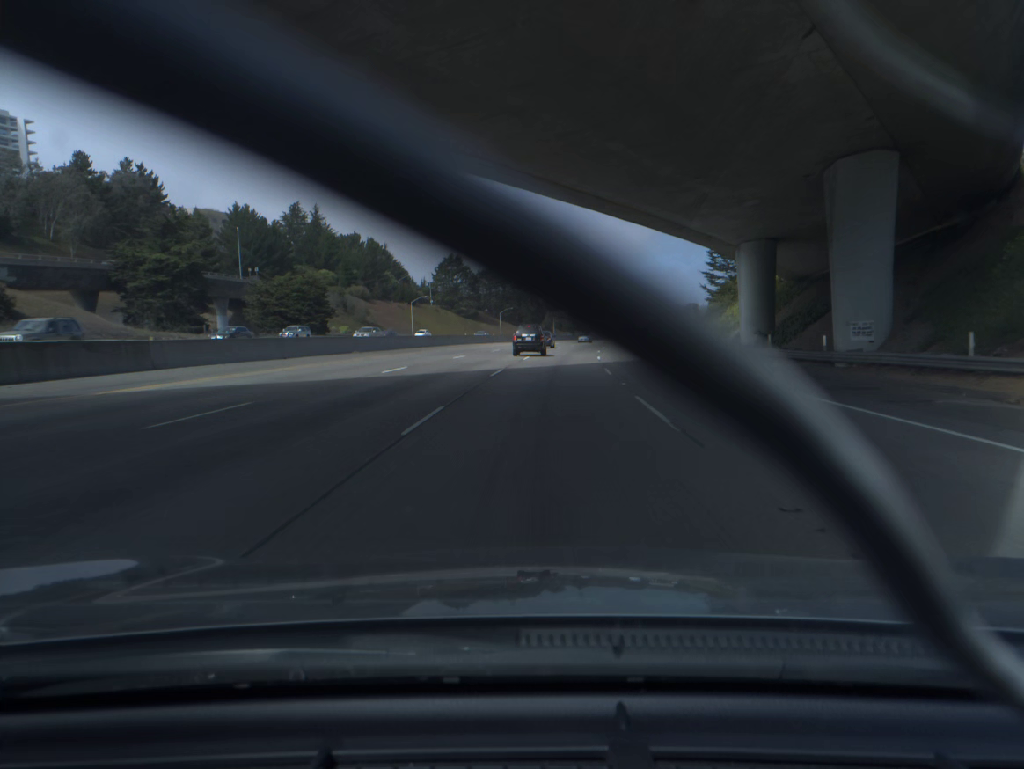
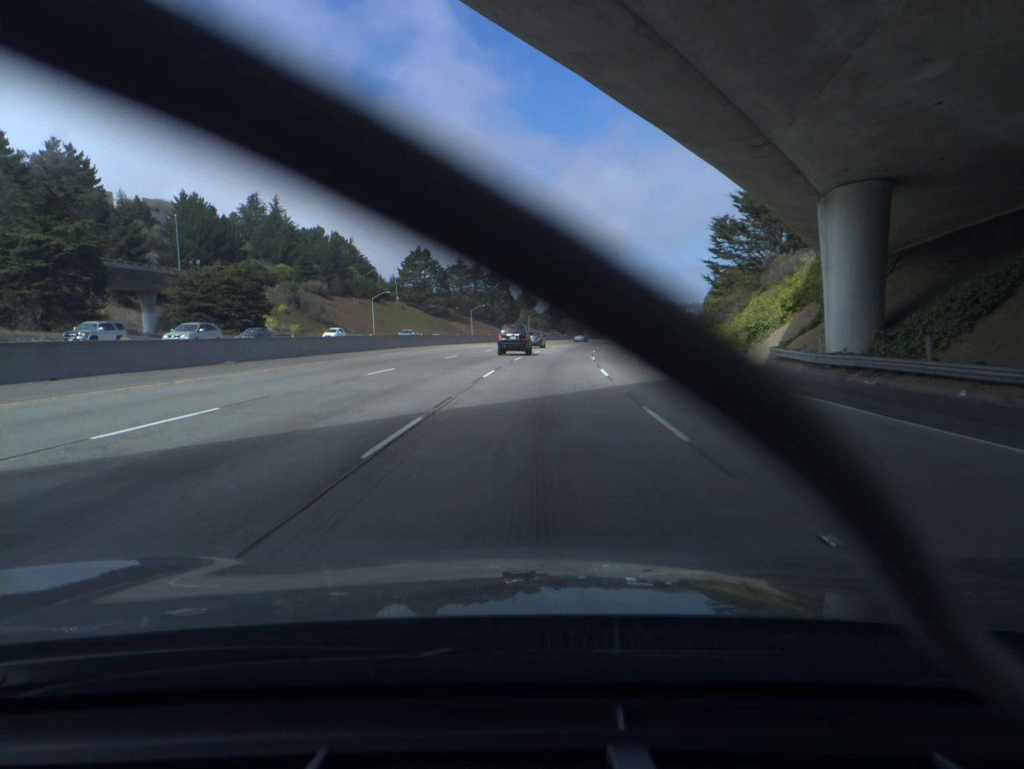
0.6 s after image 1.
(+0.3, +15.7) m; +2°
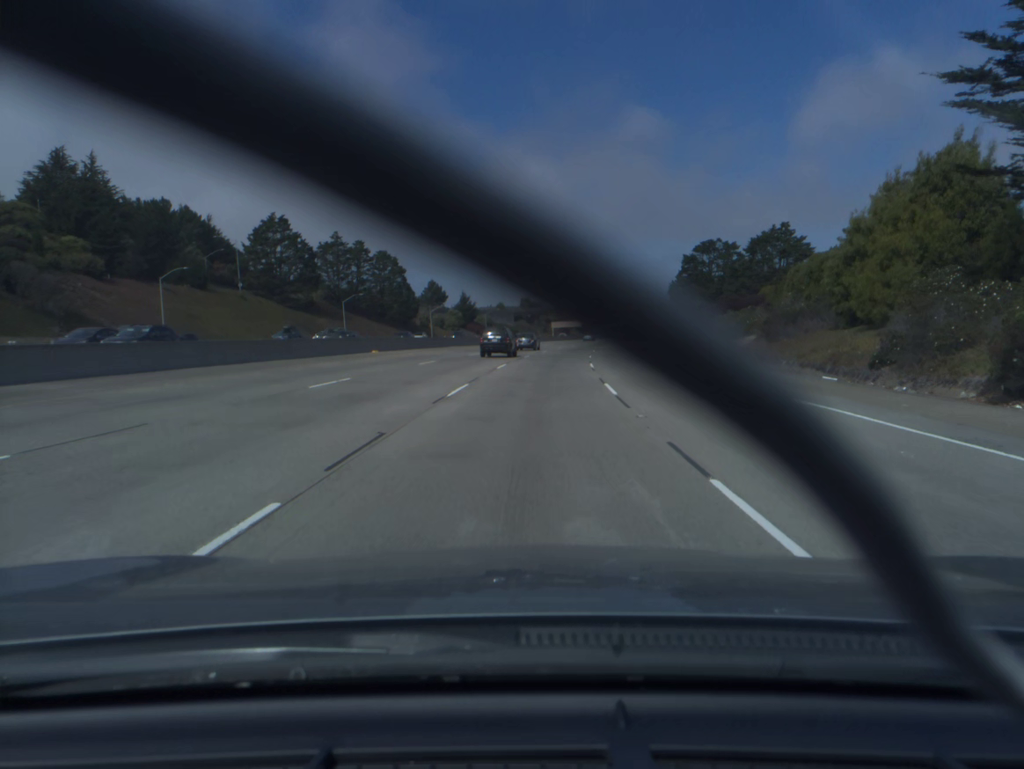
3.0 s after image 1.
(+3.3, +62.7) m; +6°
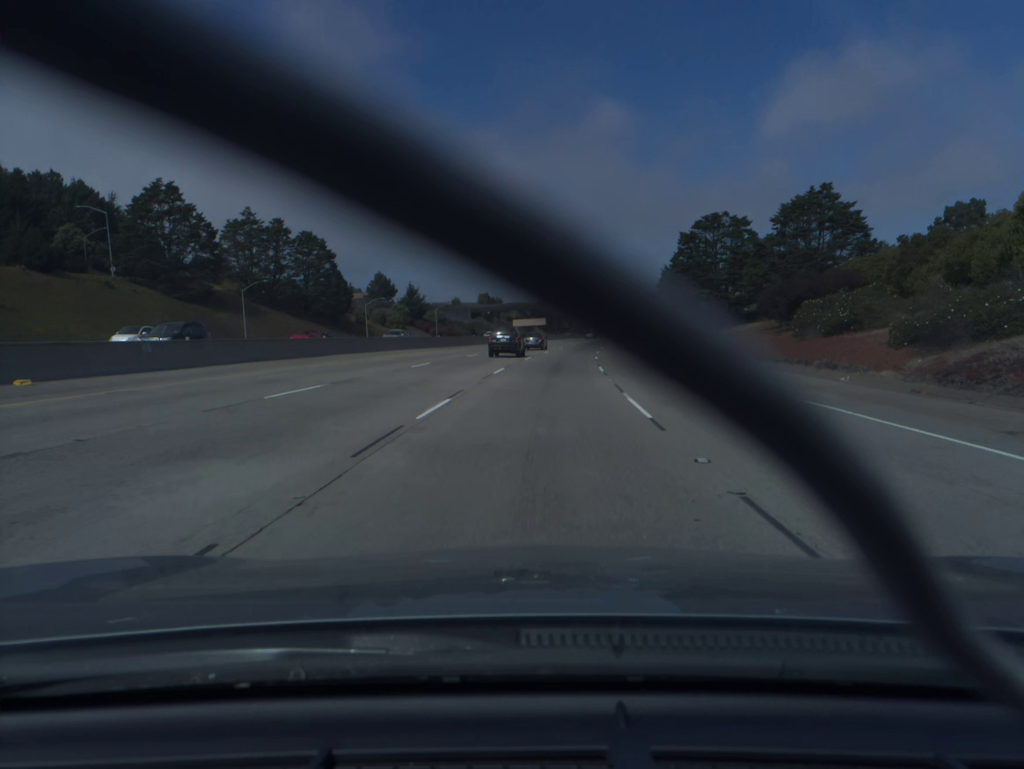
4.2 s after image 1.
(+0.7, +32.4) m; +3°
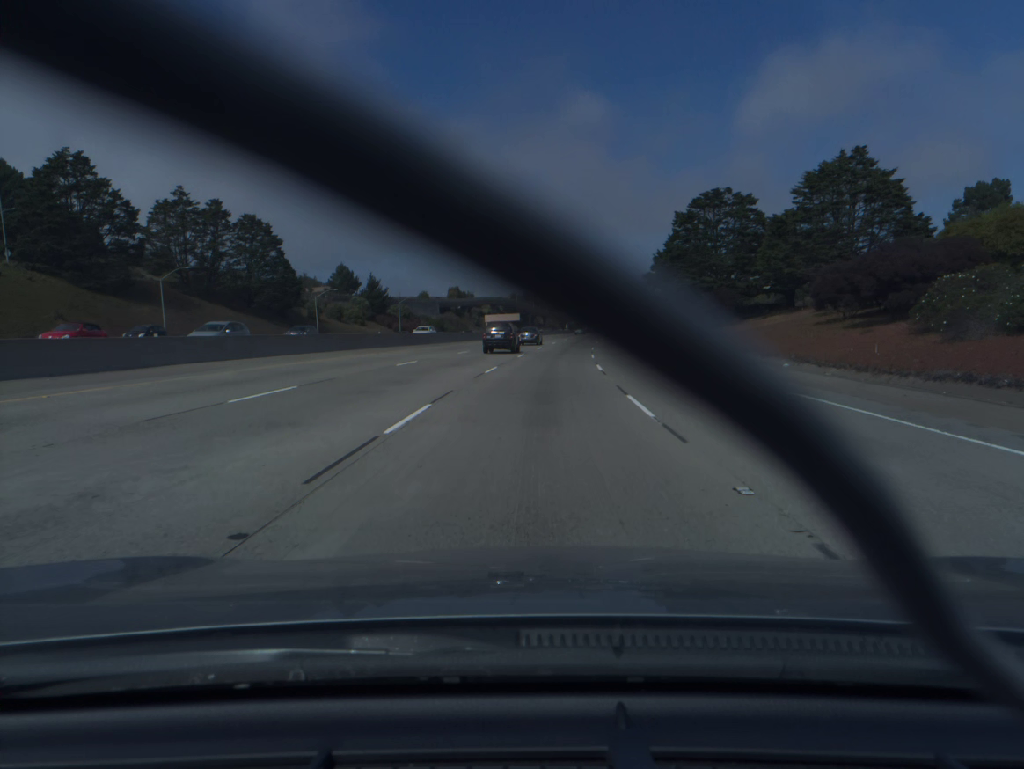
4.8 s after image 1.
(+0.3, +16.4) m; +2°
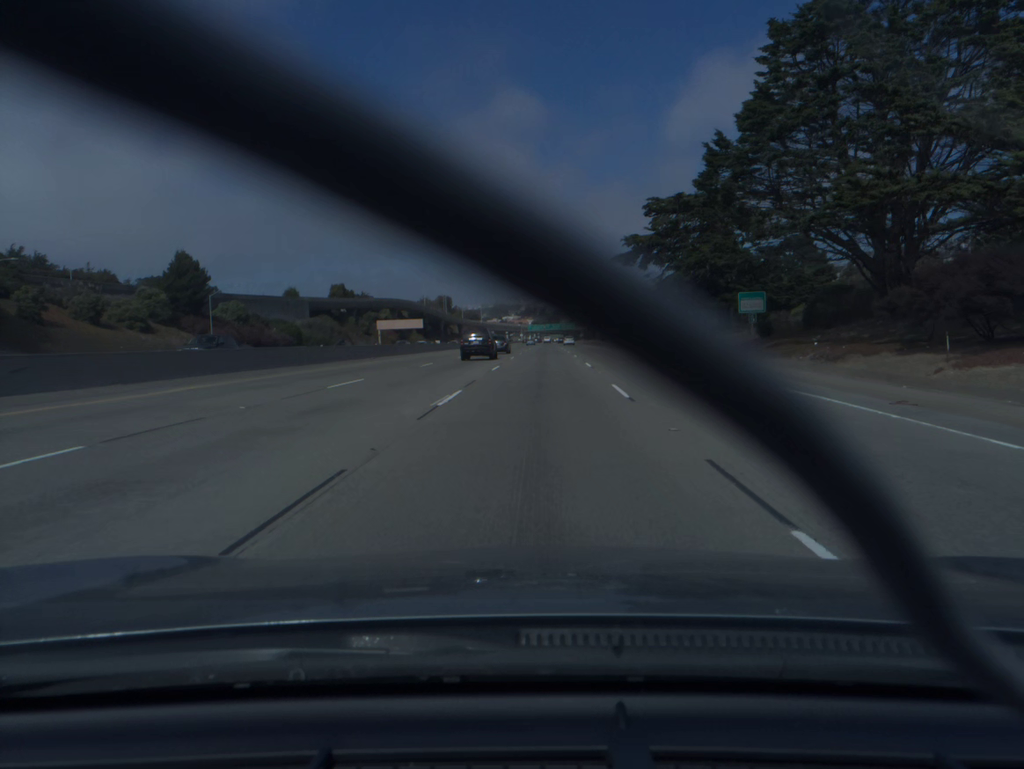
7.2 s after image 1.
(+3.5, +66.1) m; +6°
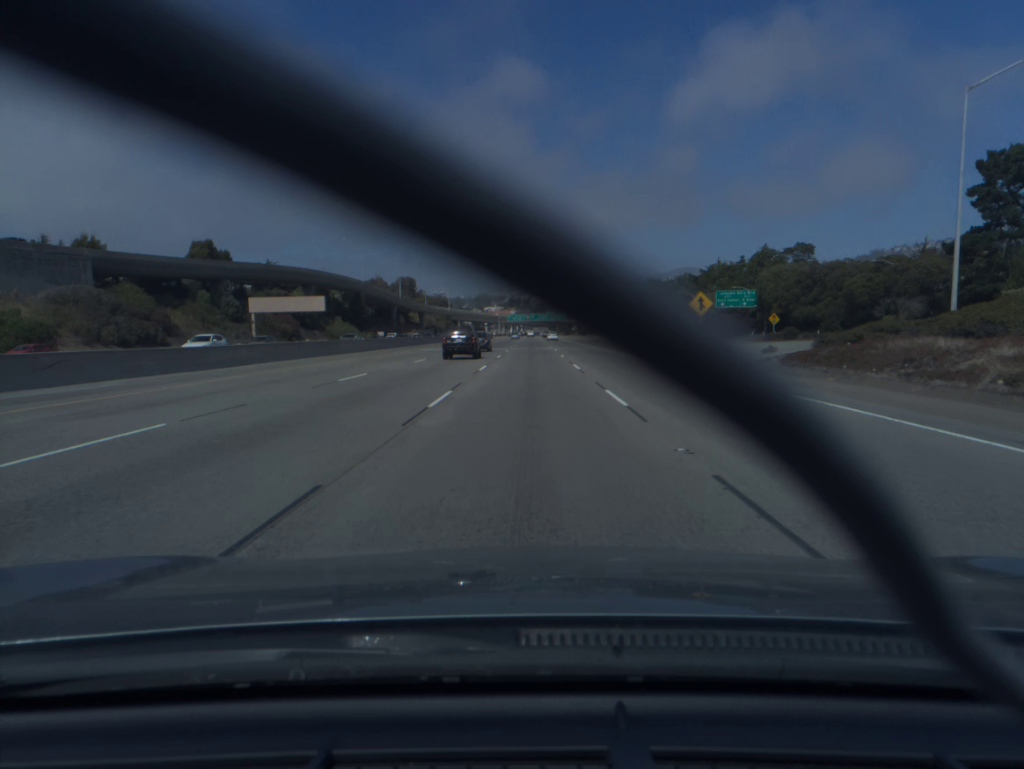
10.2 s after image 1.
(+1.7, +85.7) m; +1°
